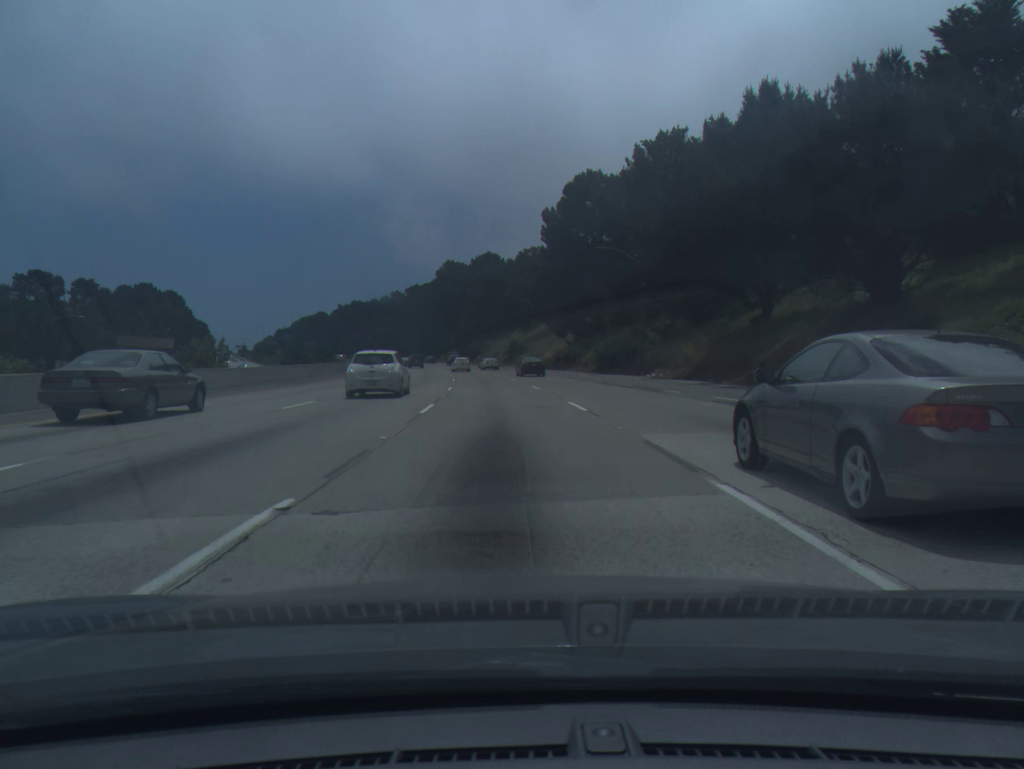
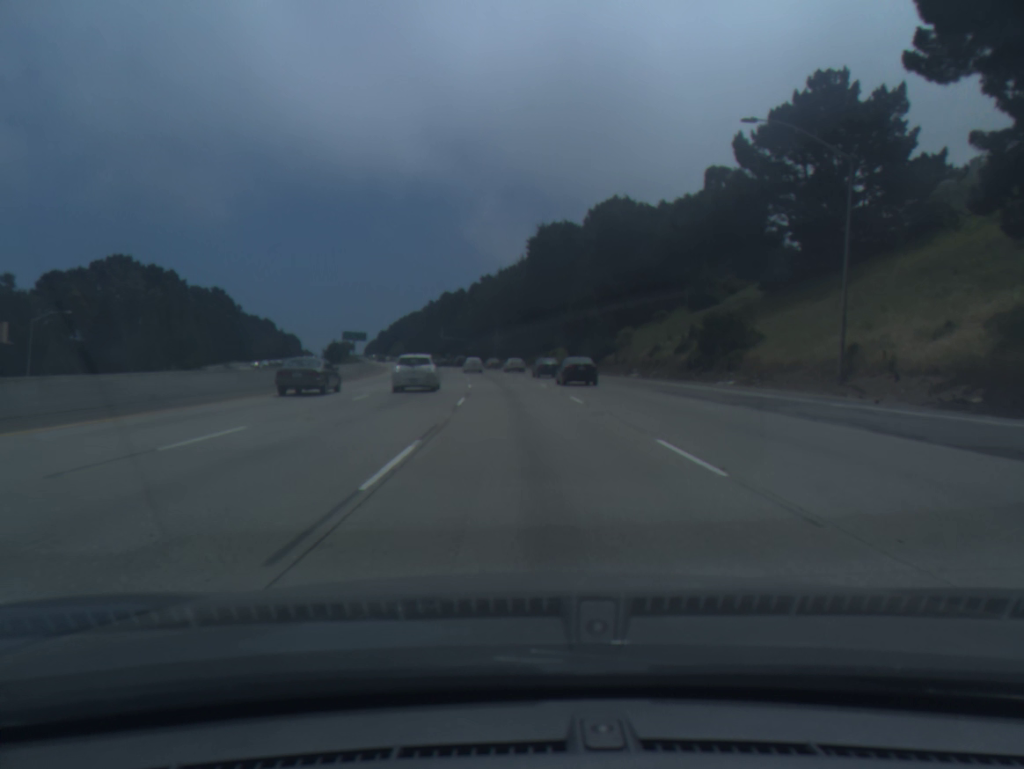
(-6.1, +82.1) m; -8°
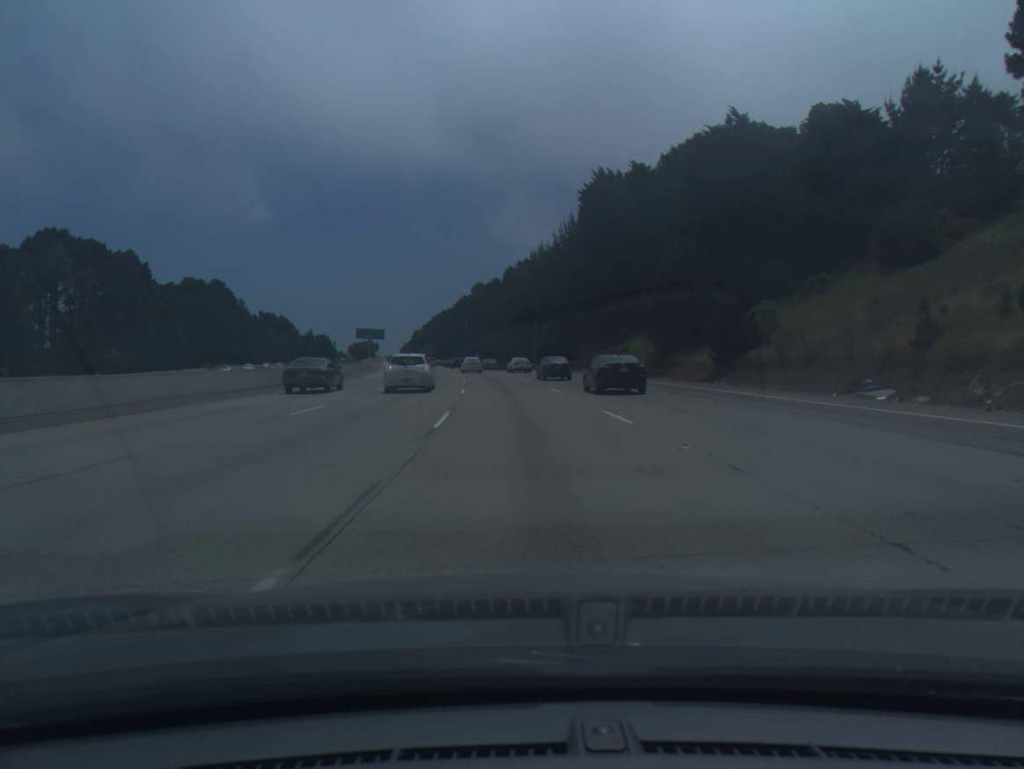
(-1.0, +36.9) m; -3°
